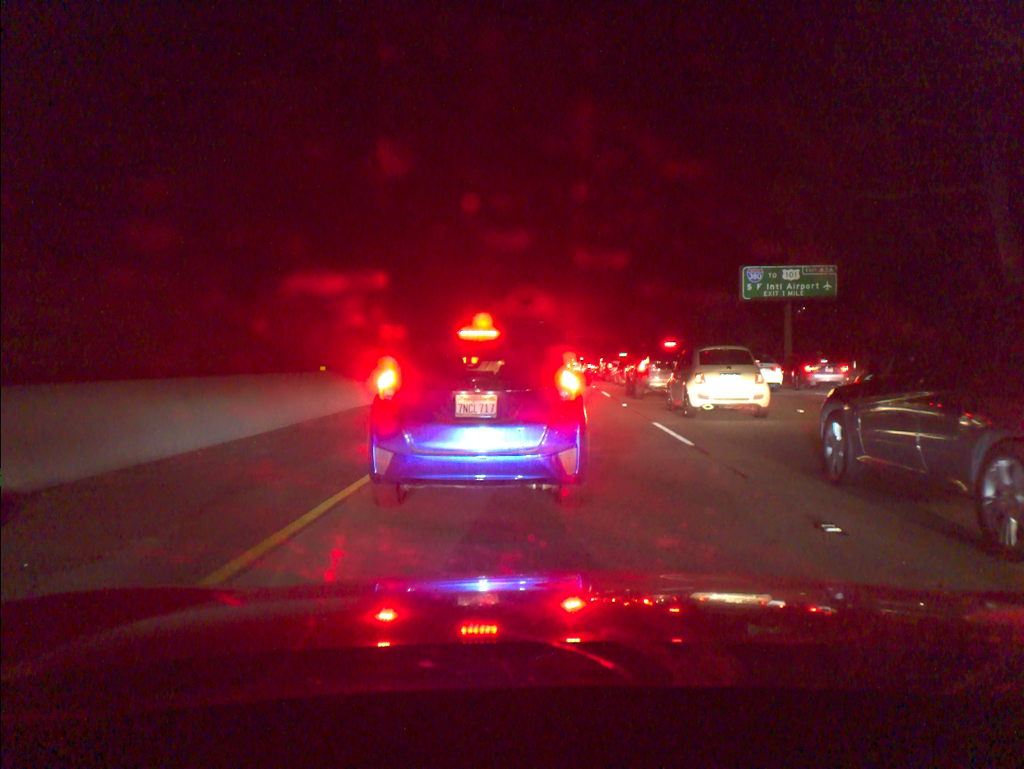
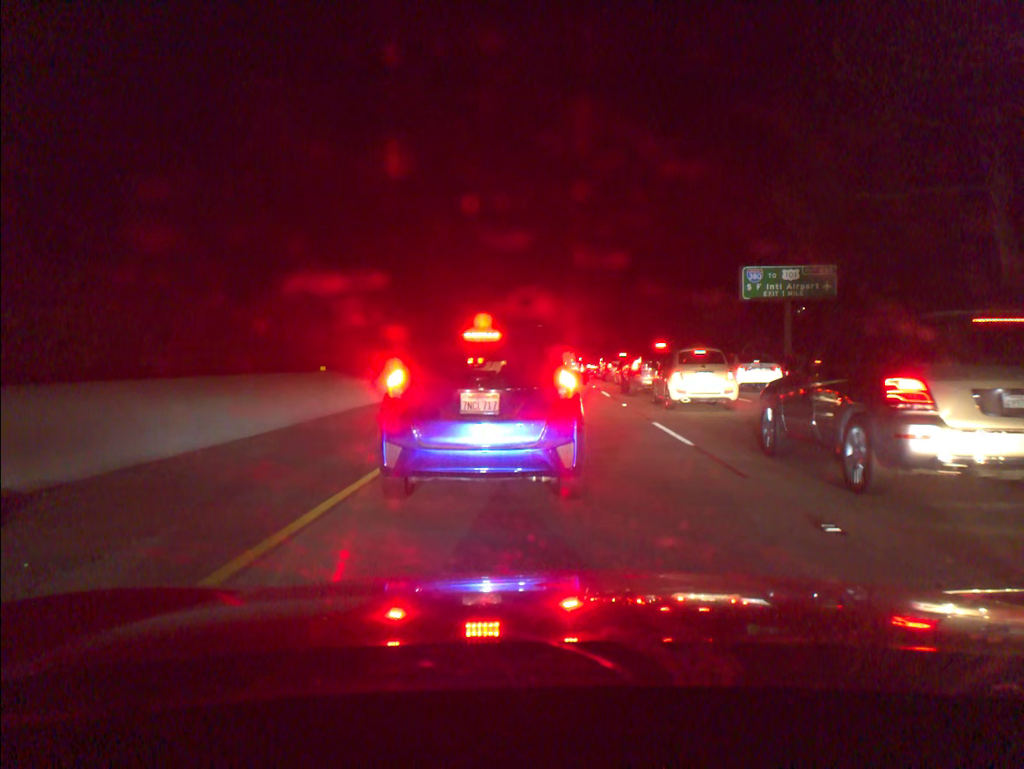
(0.0, 0.0) m; 0°
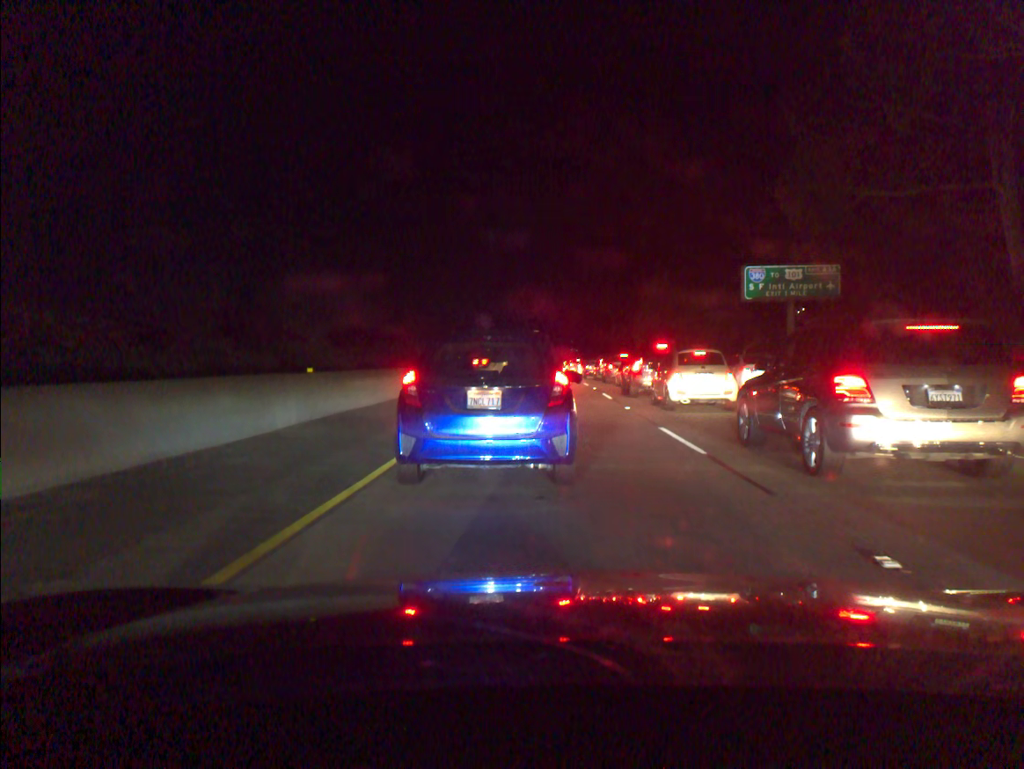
(0.0, +0.9) m; 0°
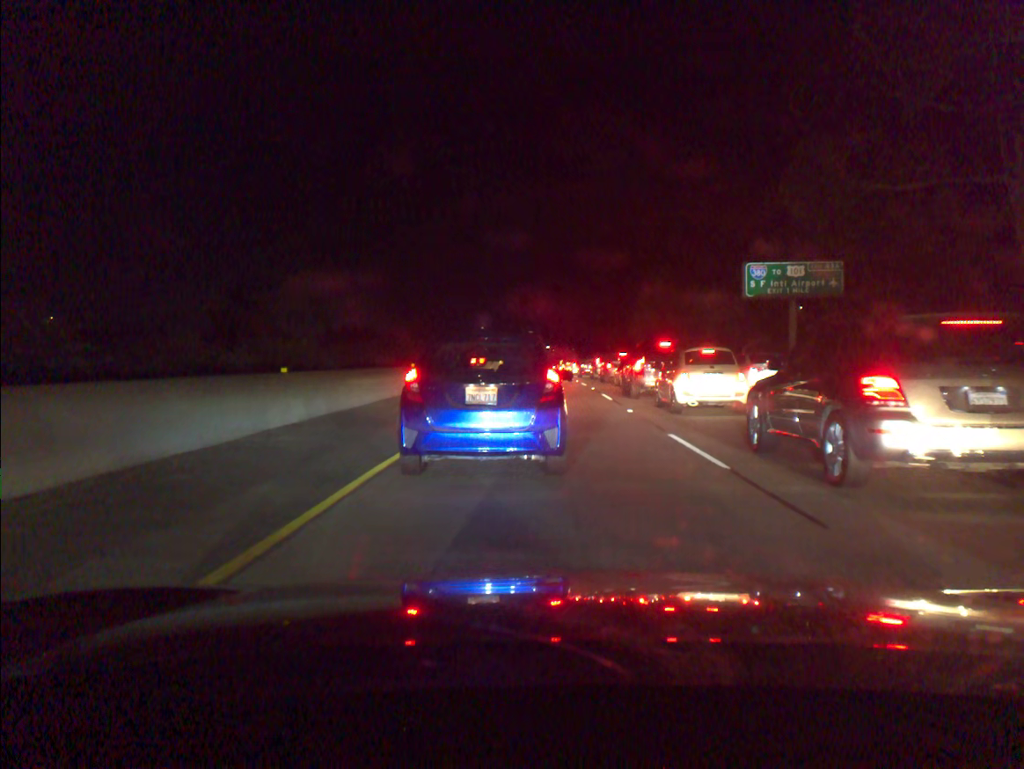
(+0.1, +1.4) m; 0°
